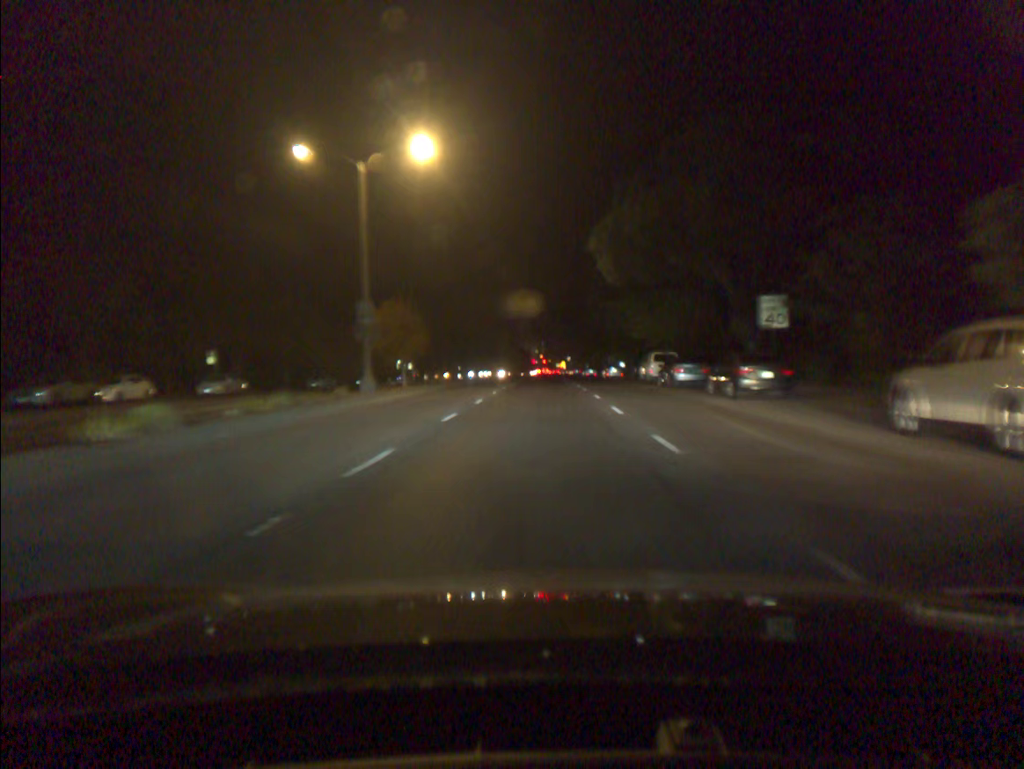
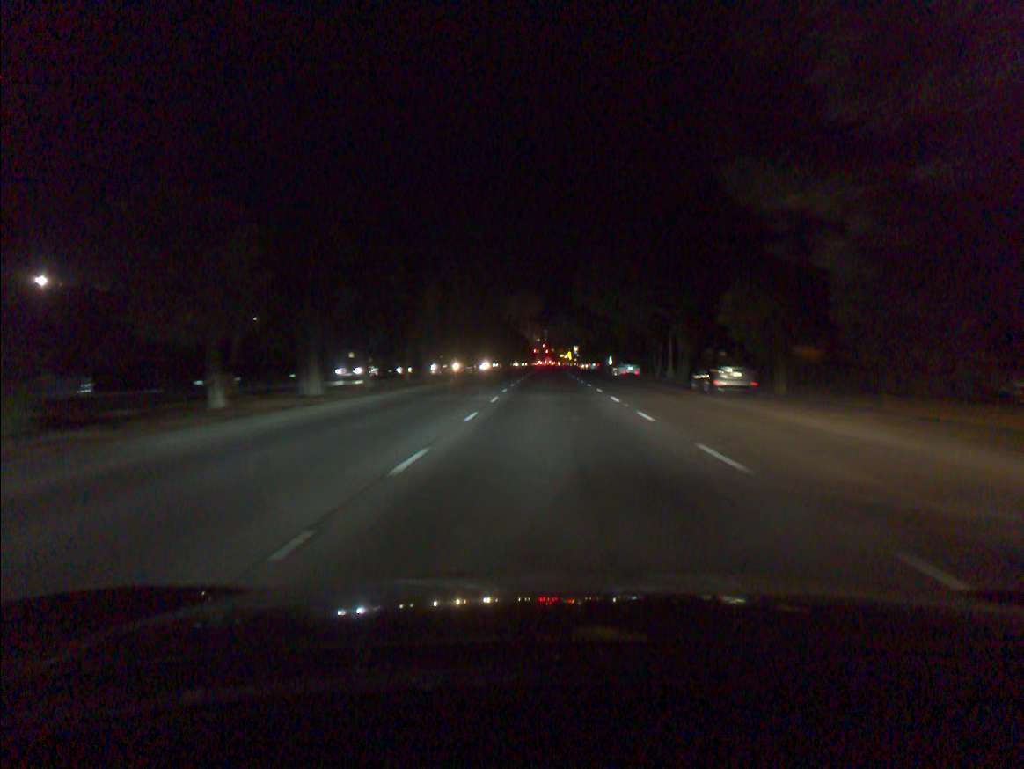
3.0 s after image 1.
(-0.3, +44.1) m; 0°
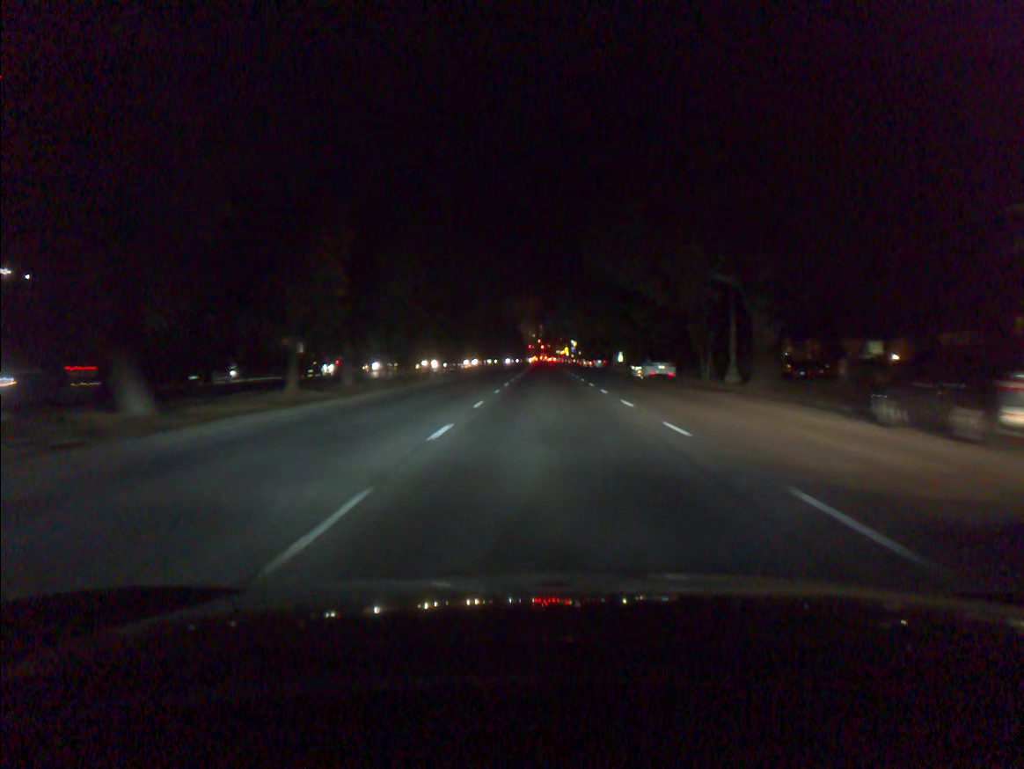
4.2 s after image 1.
(+0.1, +18.5) m; 0°
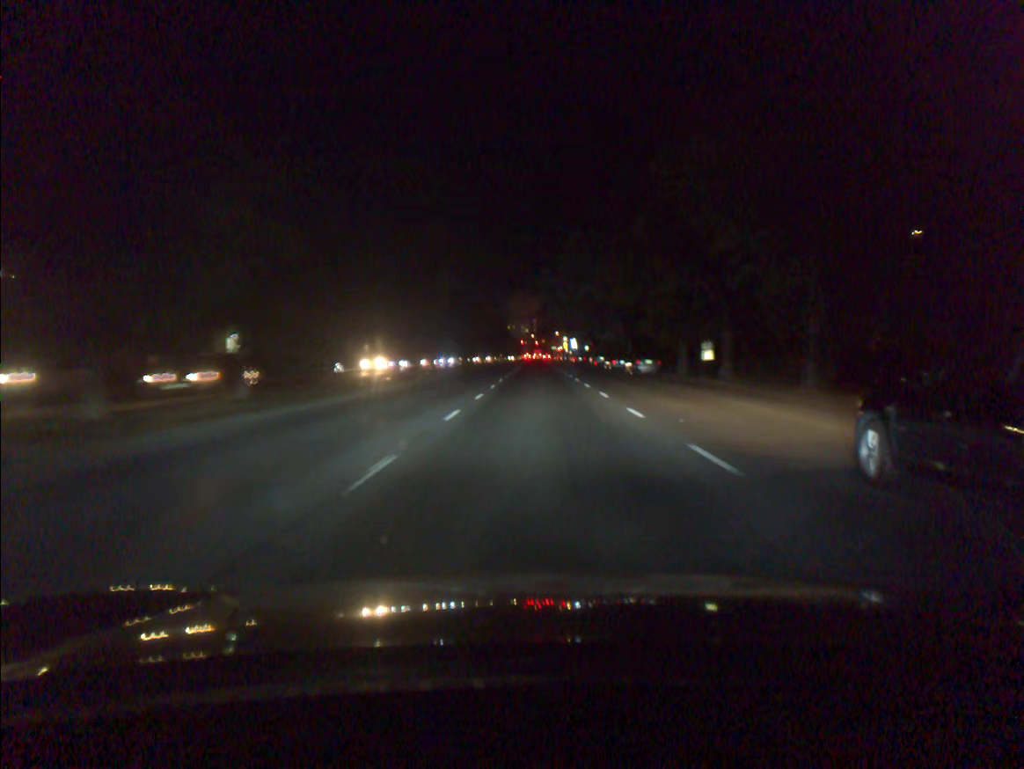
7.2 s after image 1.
(+0.3, +47.3) m; +1°
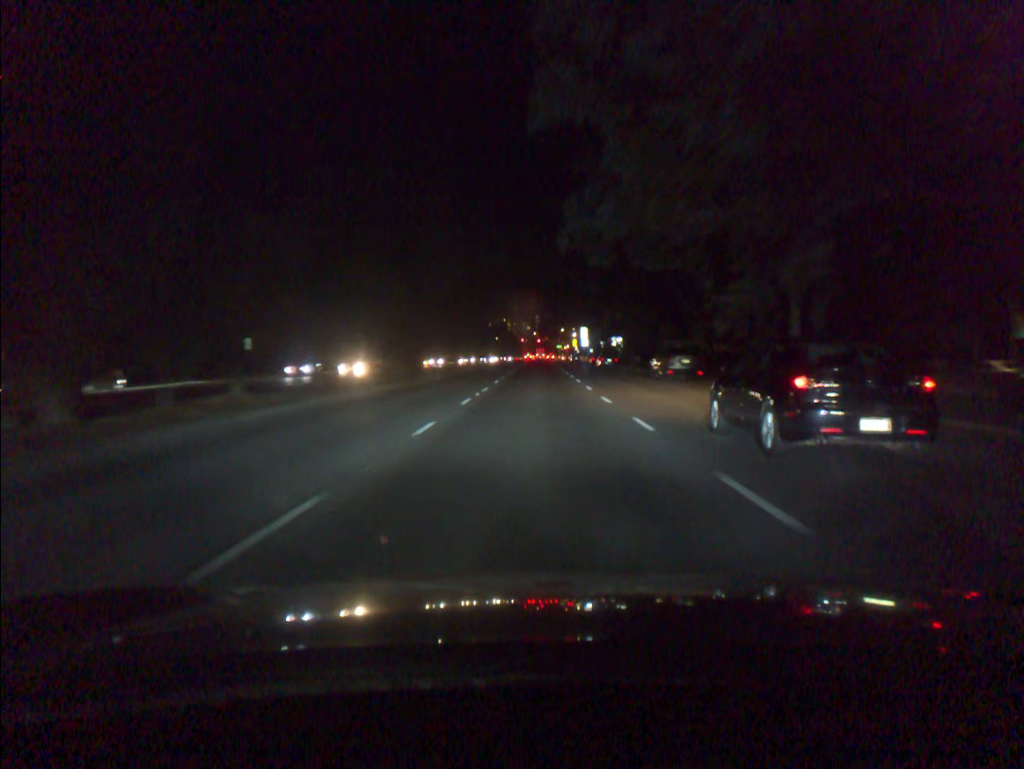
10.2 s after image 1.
(0.0, +46.0) m; 0°
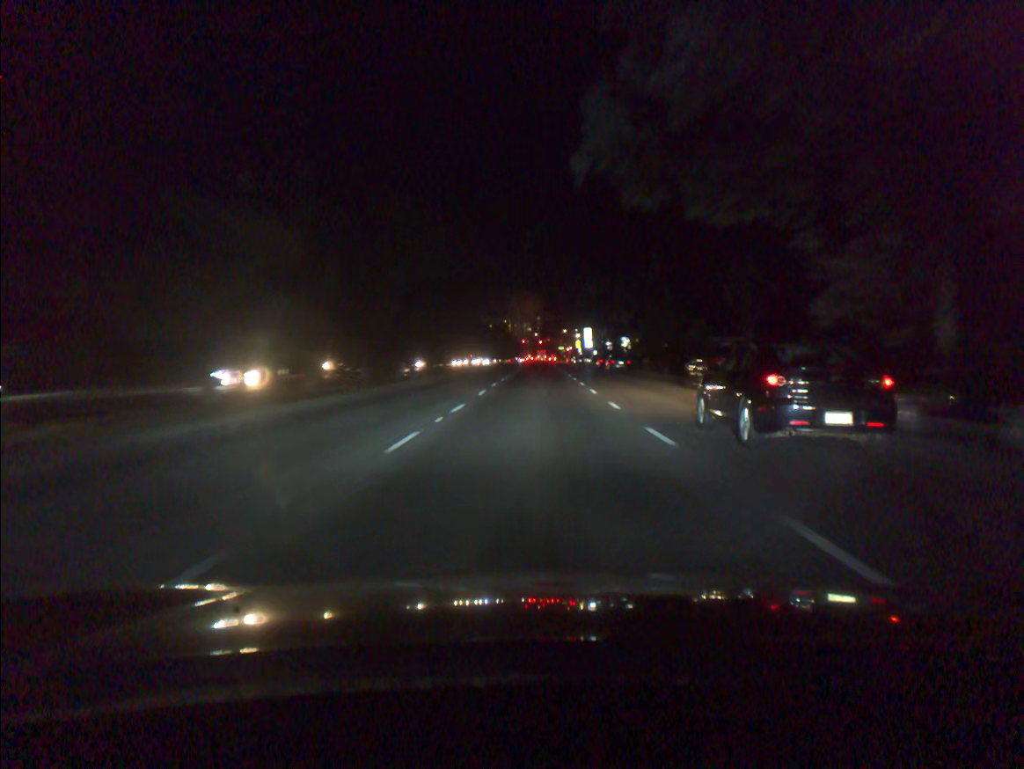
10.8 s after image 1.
(0.0, +9.3) m; 0°
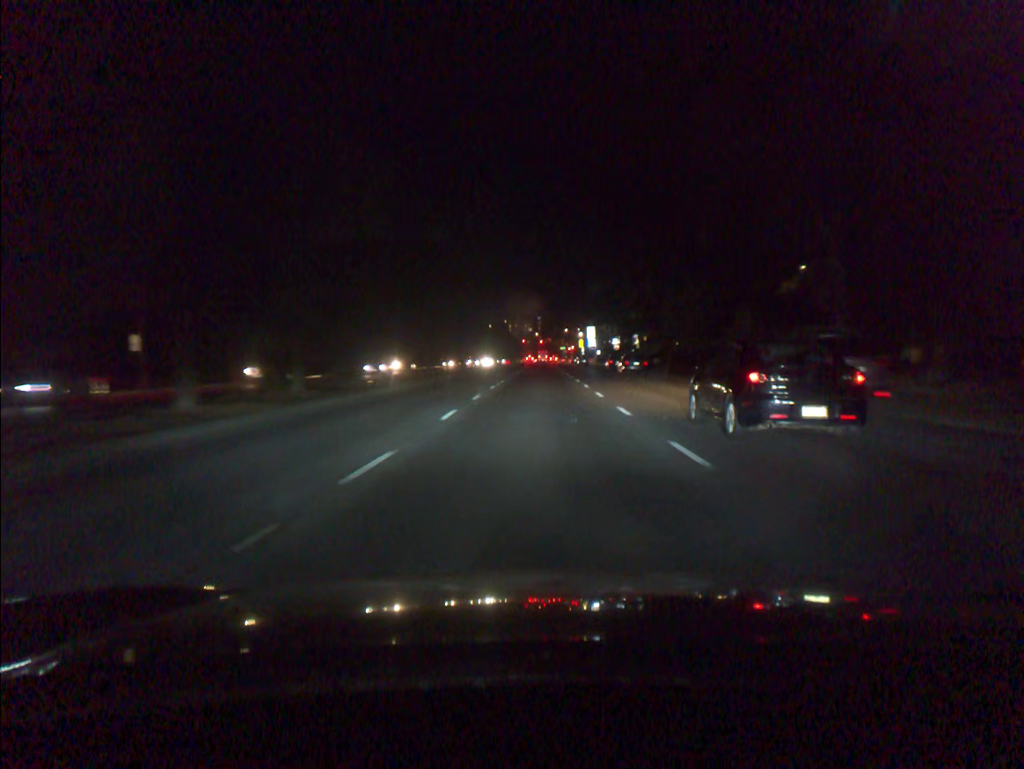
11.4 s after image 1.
(0.0, +9.4) m; 0°
